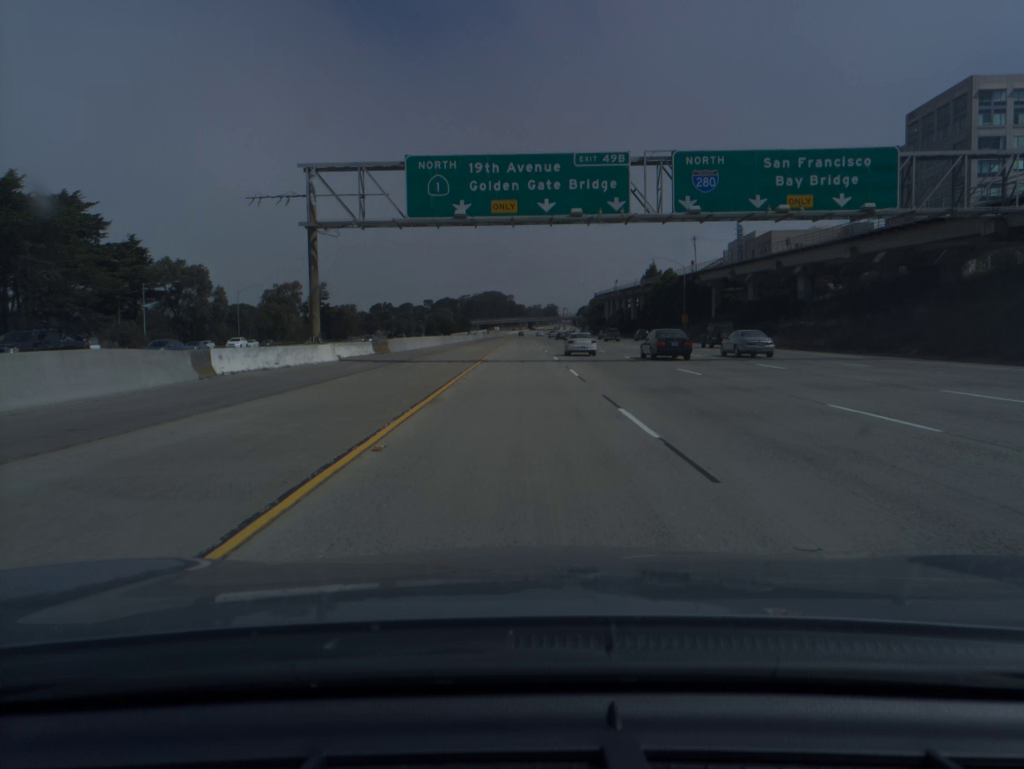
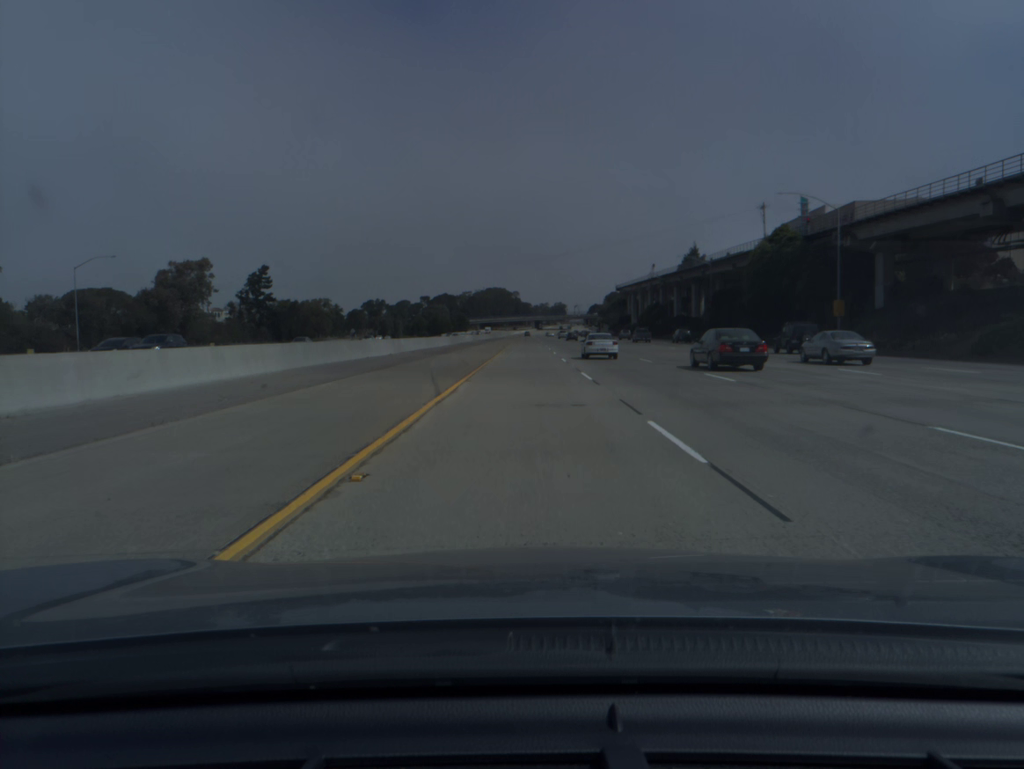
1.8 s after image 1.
(-0.4, +60.1) m; -1°
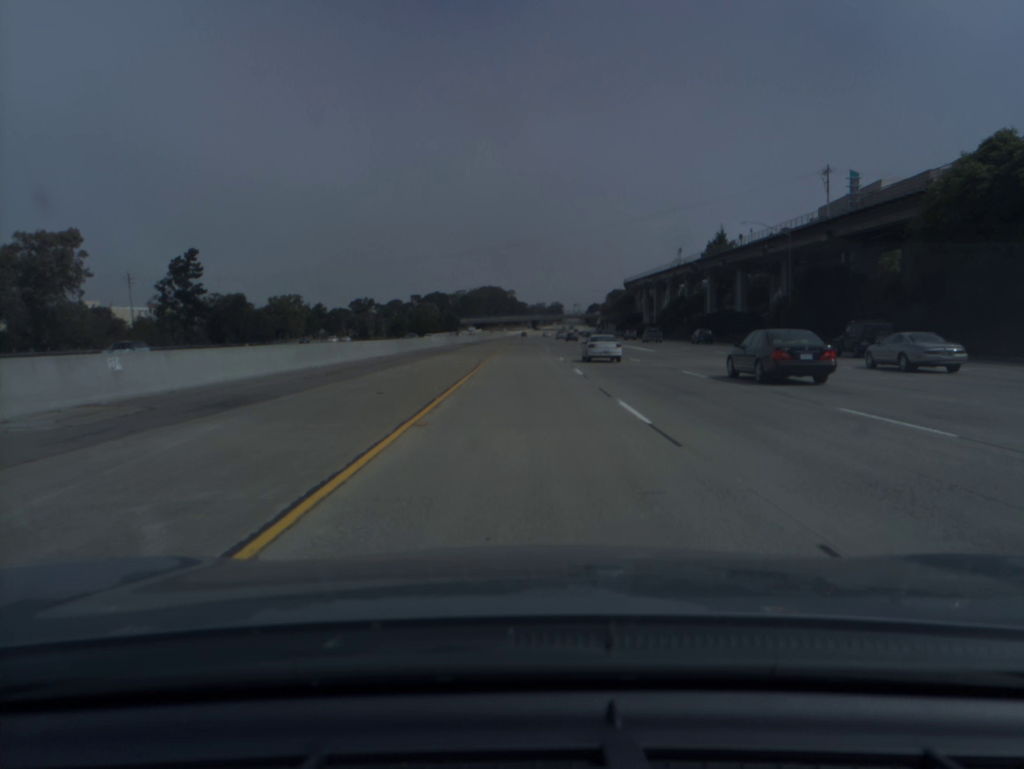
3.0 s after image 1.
(+0.1, +40.0) m; 0°
